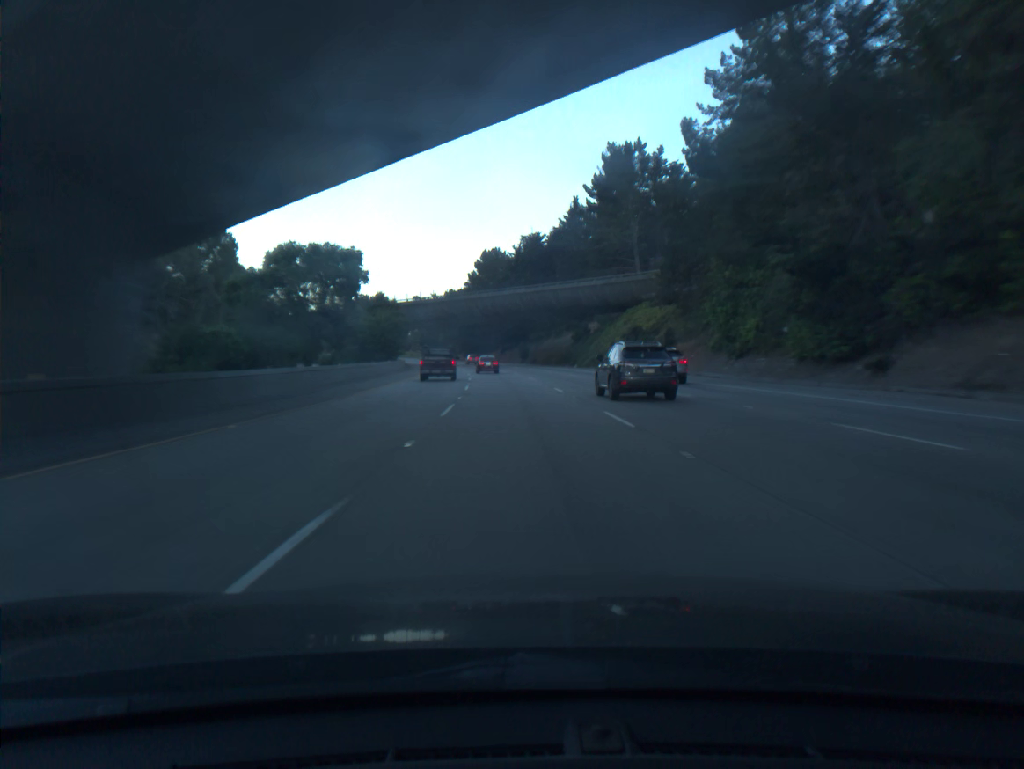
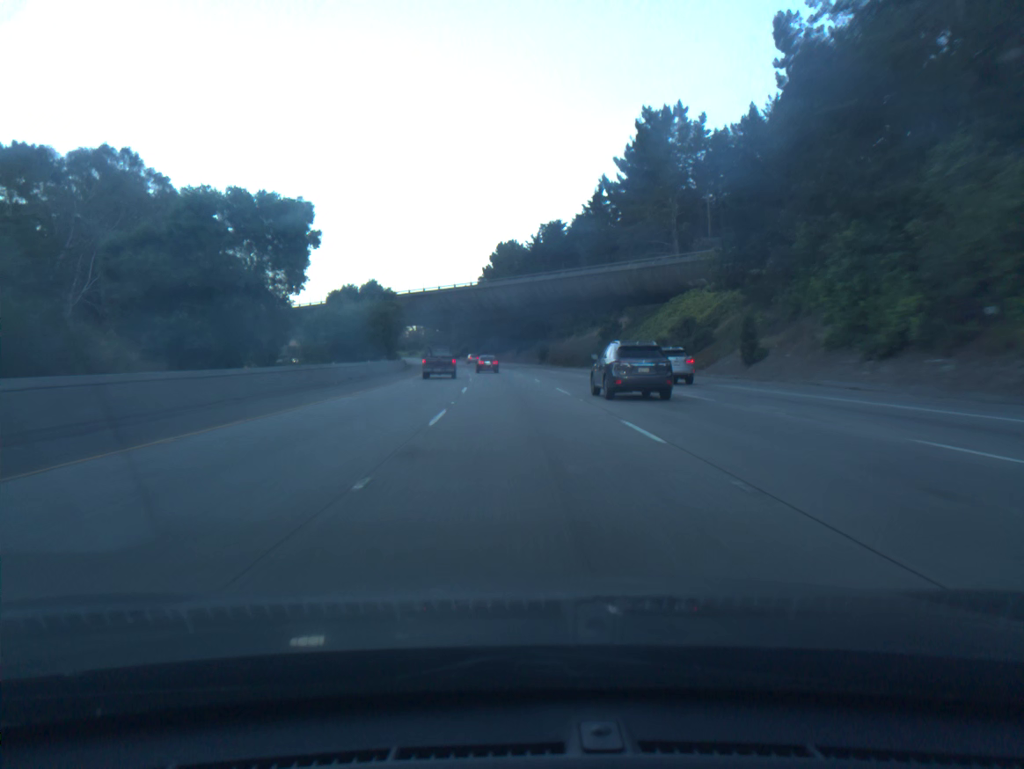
(-0.2, +17.3) m; -1°
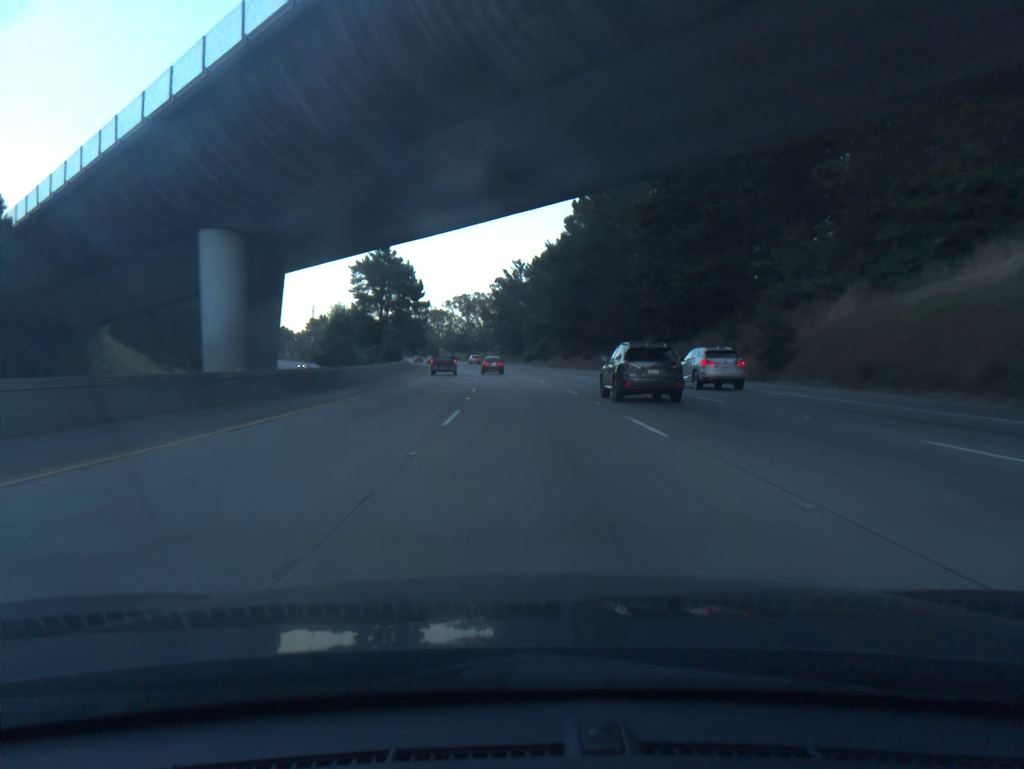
(-4.8, +86.6) m; -6°
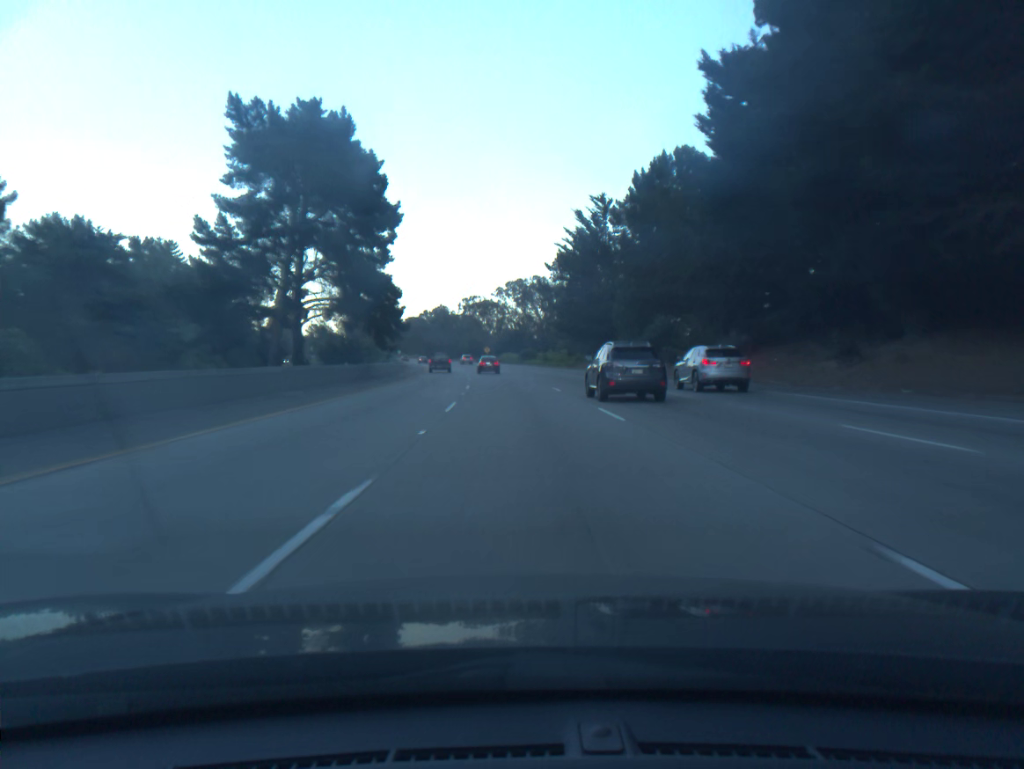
(-2.6, +69.7) m; -4°
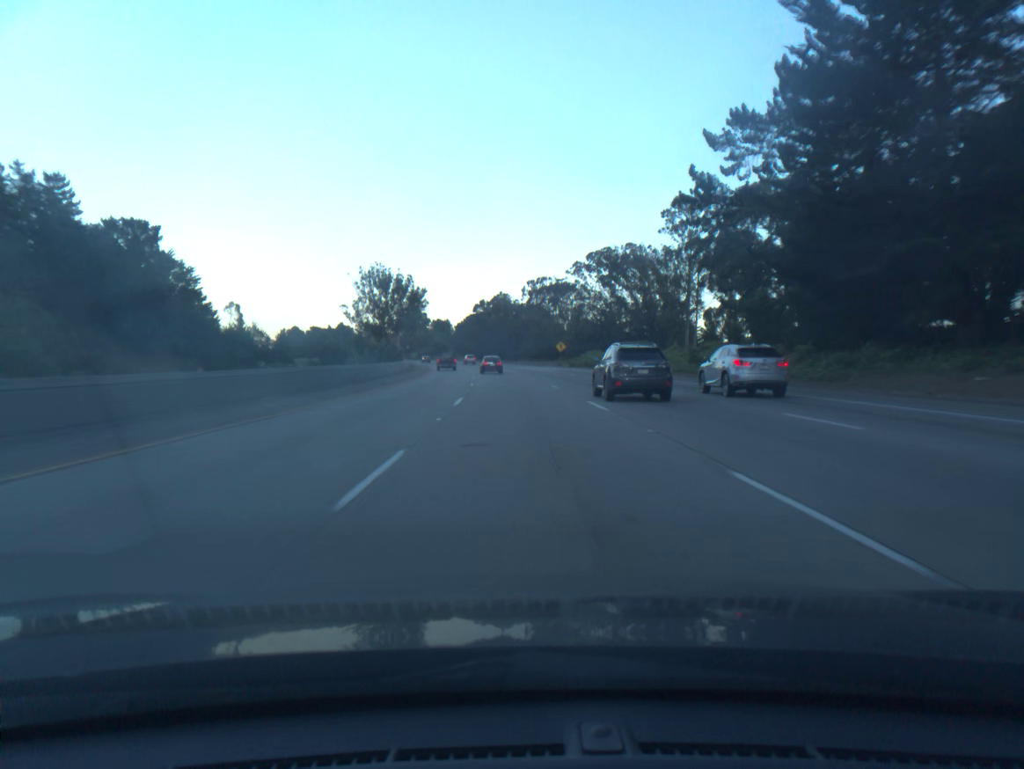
(-3.2, +69.9) m; -5°
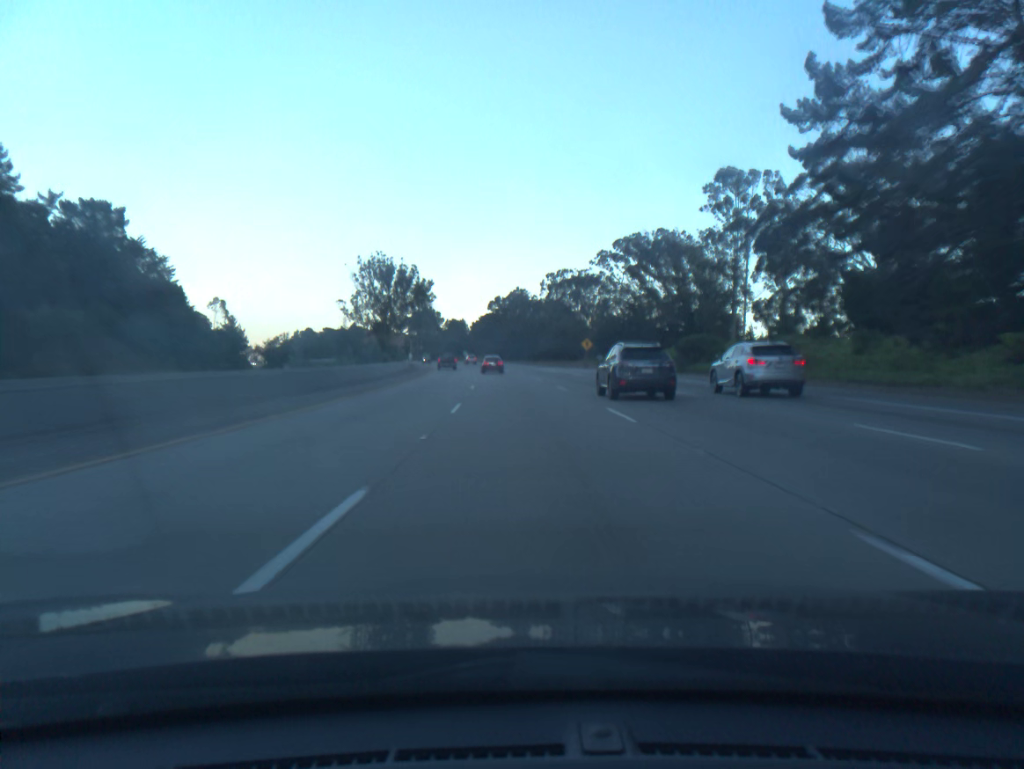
(-0.2, +17.6) m; -1°
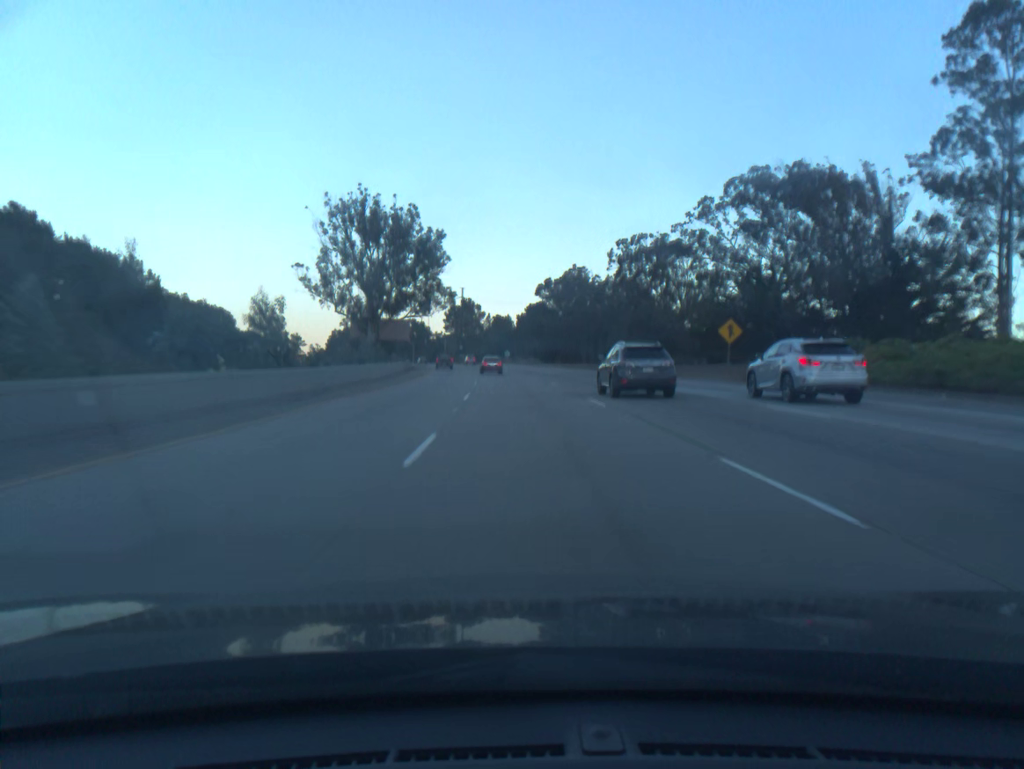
(-1.7, +52.9) m; -4°
